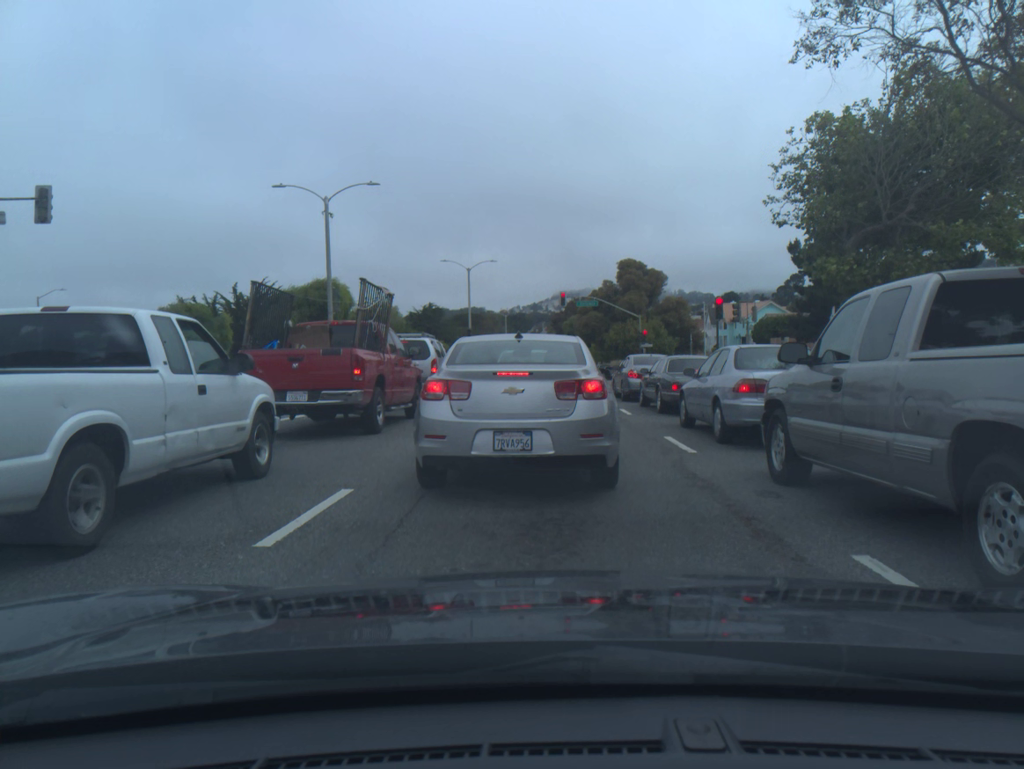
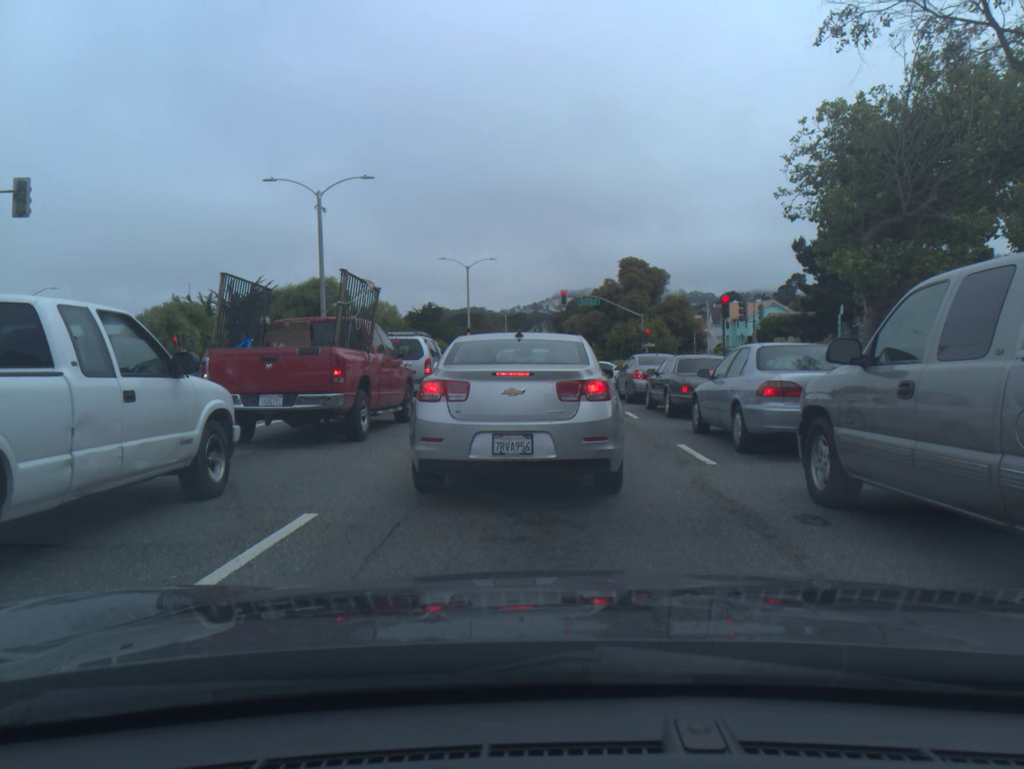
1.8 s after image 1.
(0.0, +1.1) m; 0°
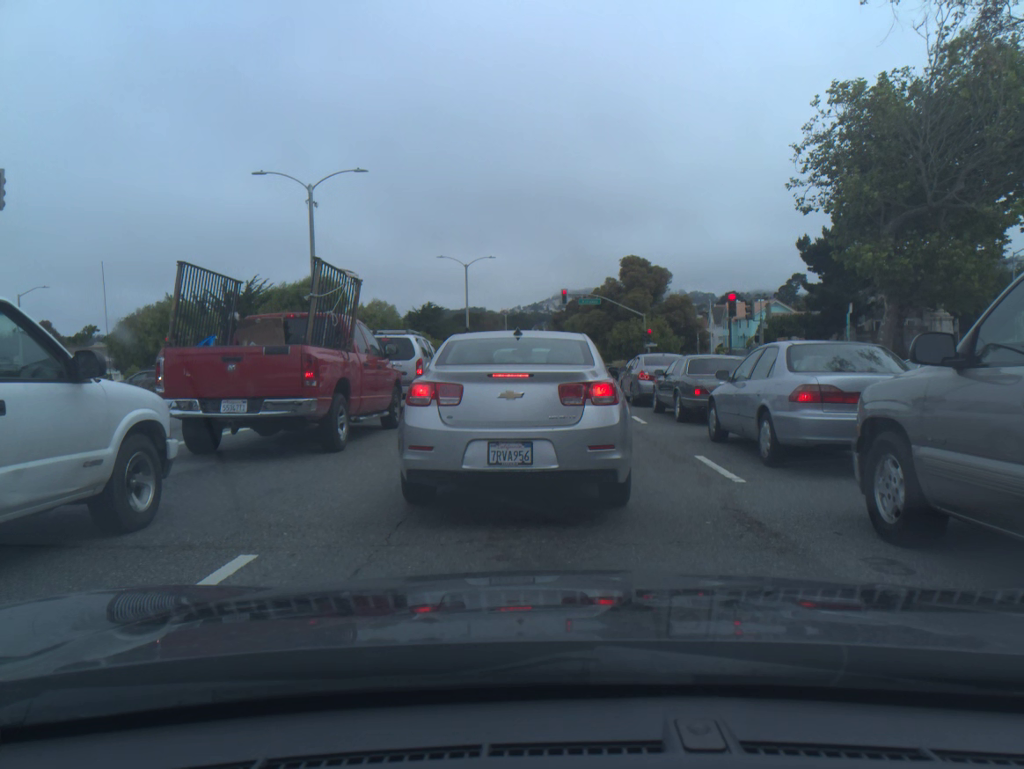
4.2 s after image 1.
(0.0, +1.2) m; 0°
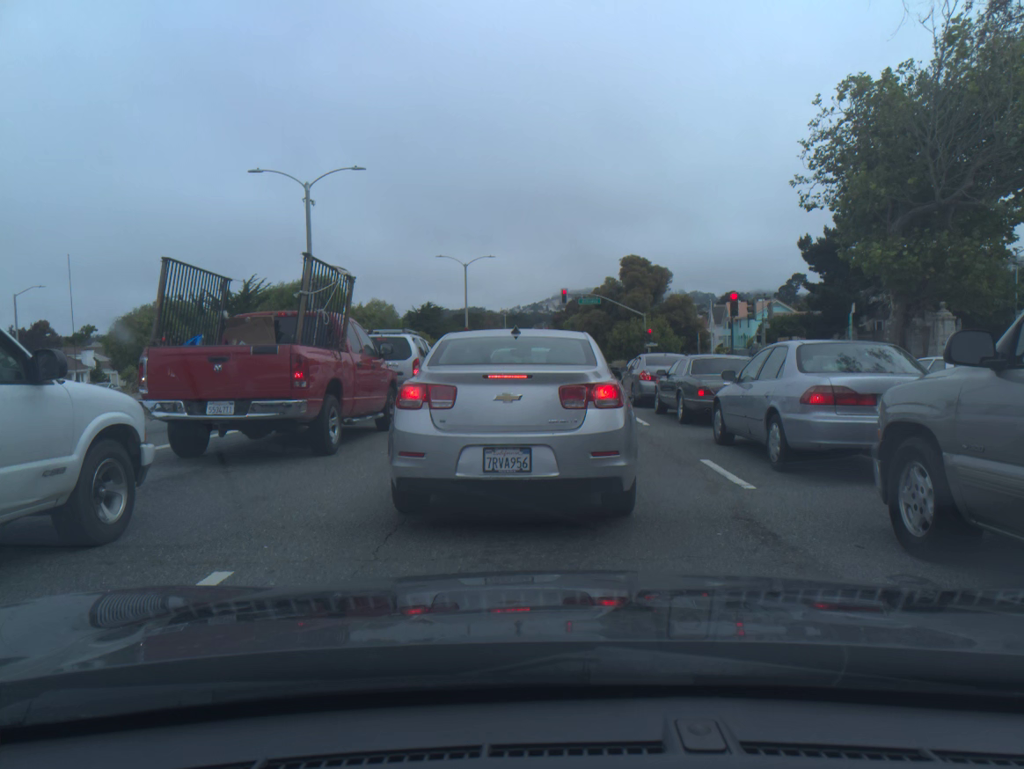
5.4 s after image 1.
(0.0, +0.4) m; 0°
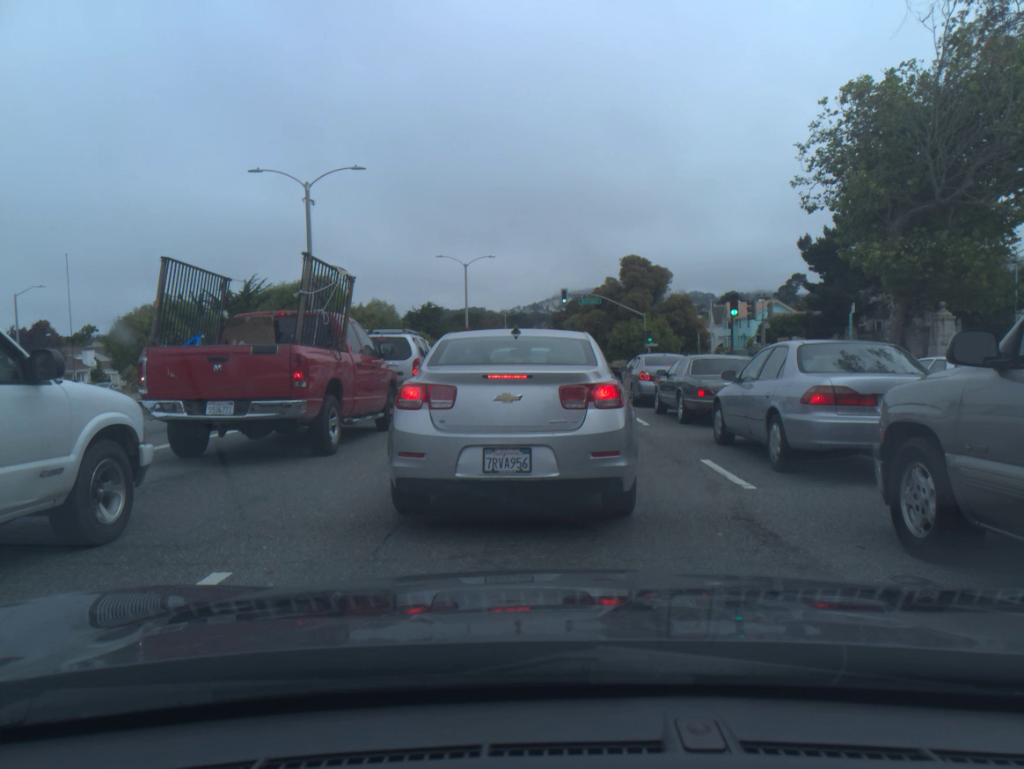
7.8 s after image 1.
(0.0, 0.0) m; 0°
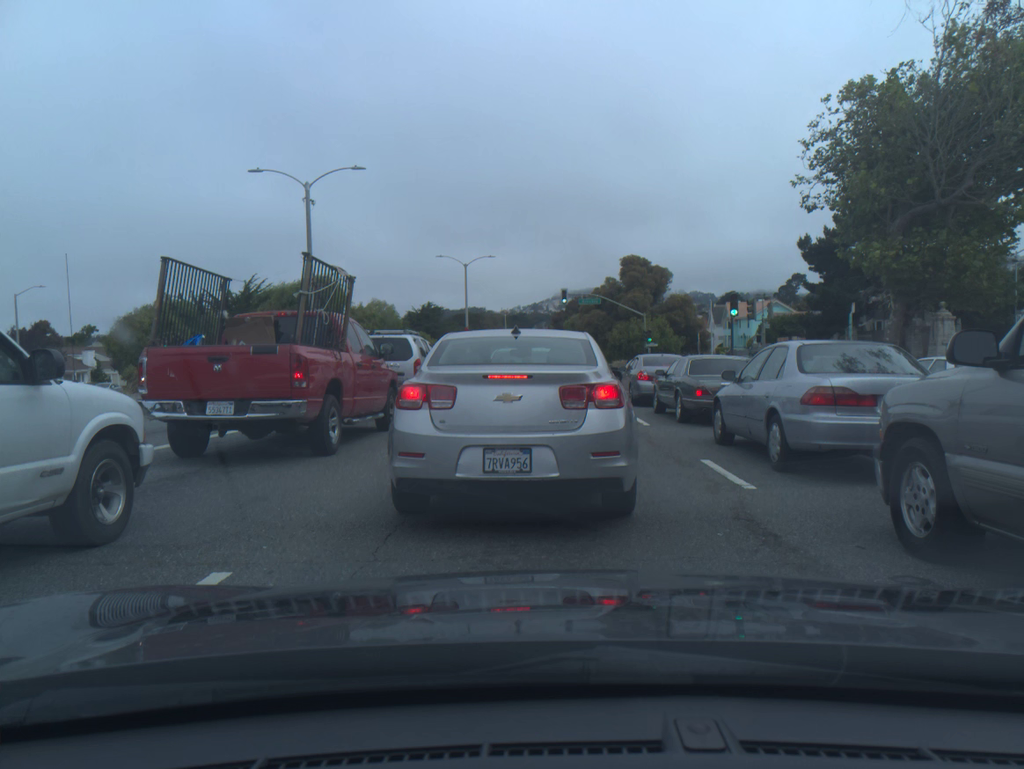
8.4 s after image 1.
(0.0, 0.0) m; 0°
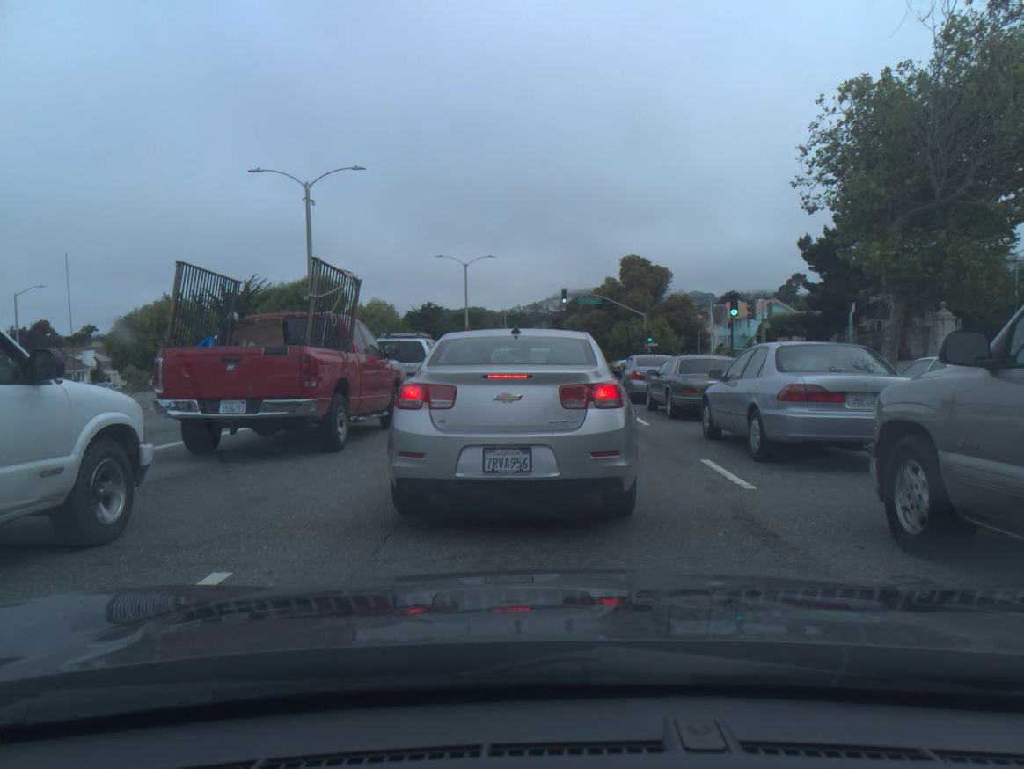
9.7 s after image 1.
(0.0, 0.0) m; 0°
